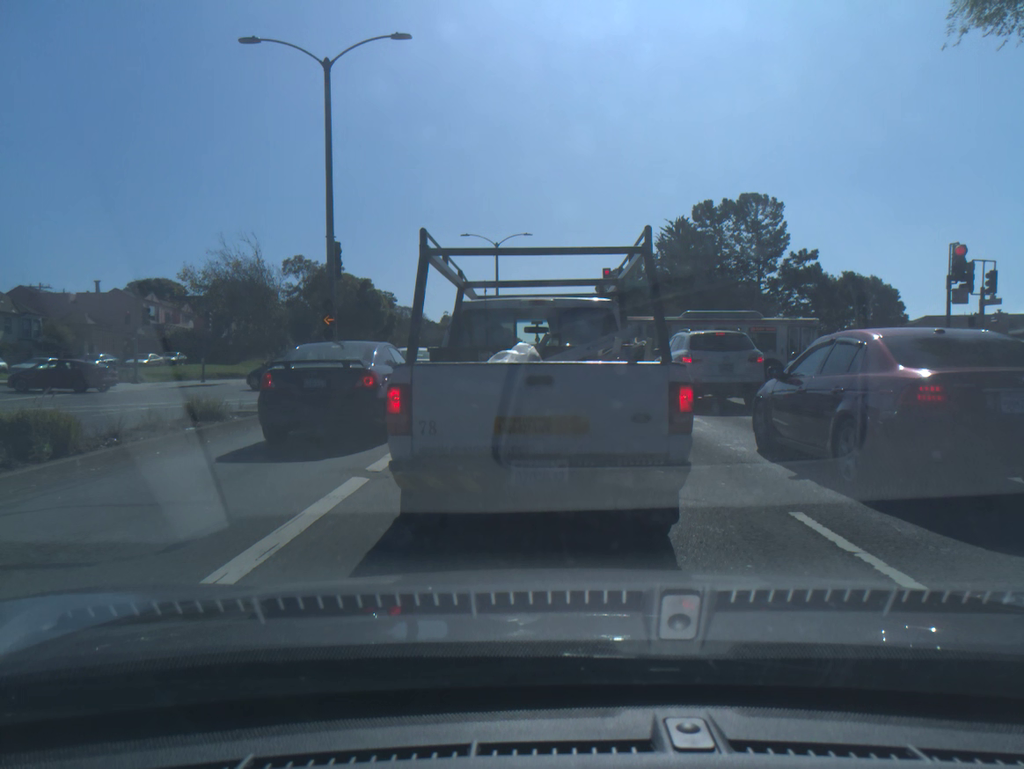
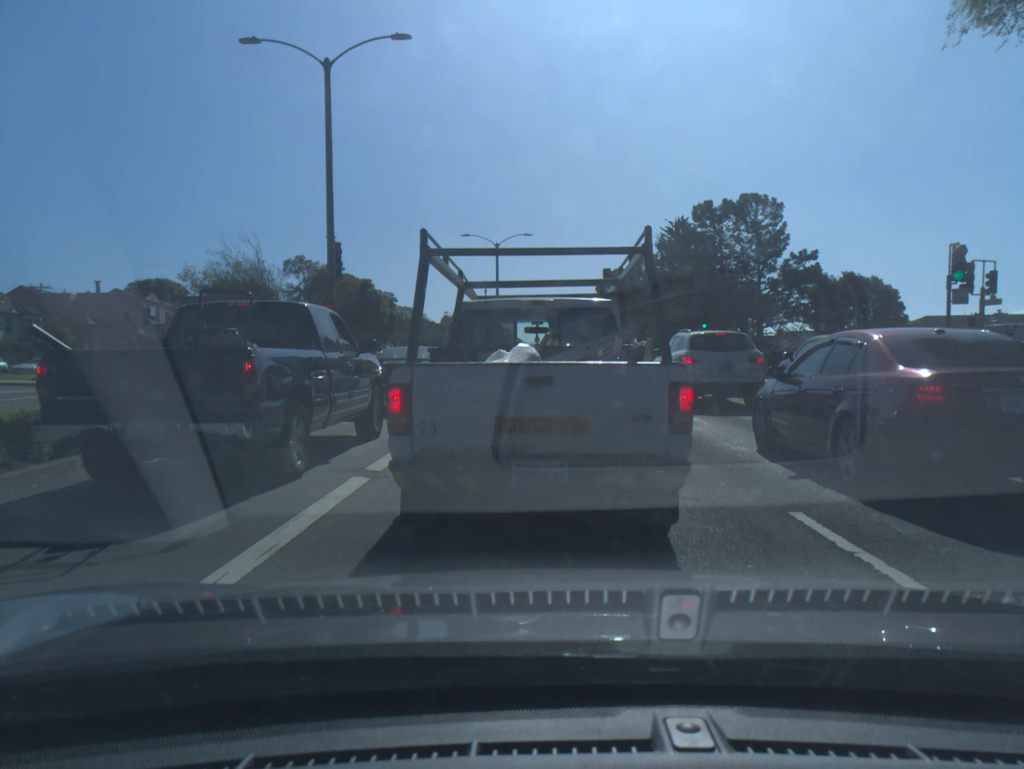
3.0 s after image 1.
(0.0, 0.0) m; 0°
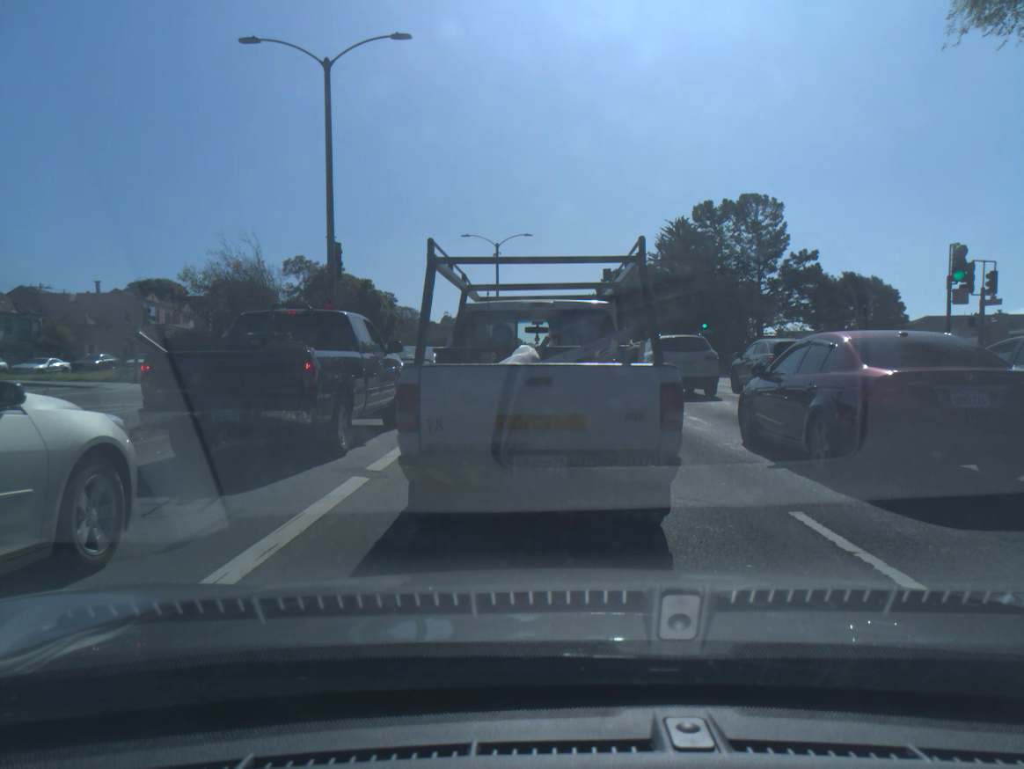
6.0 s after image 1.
(0.0, 0.0) m; 0°
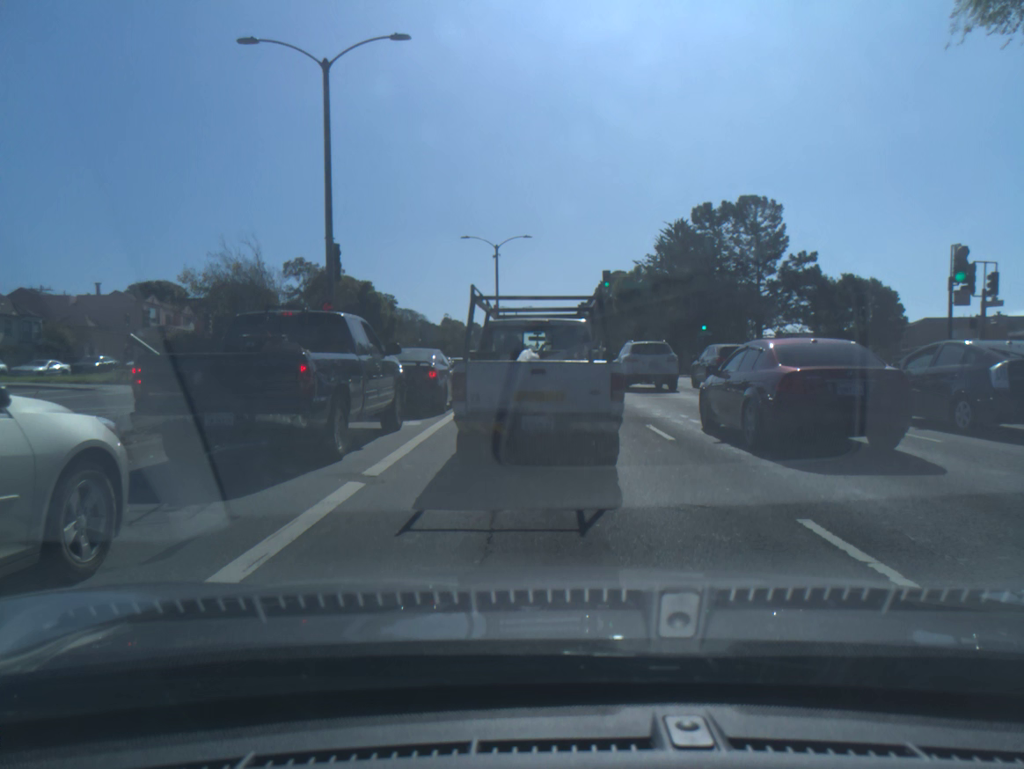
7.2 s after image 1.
(0.0, +0.2) m; 0°
